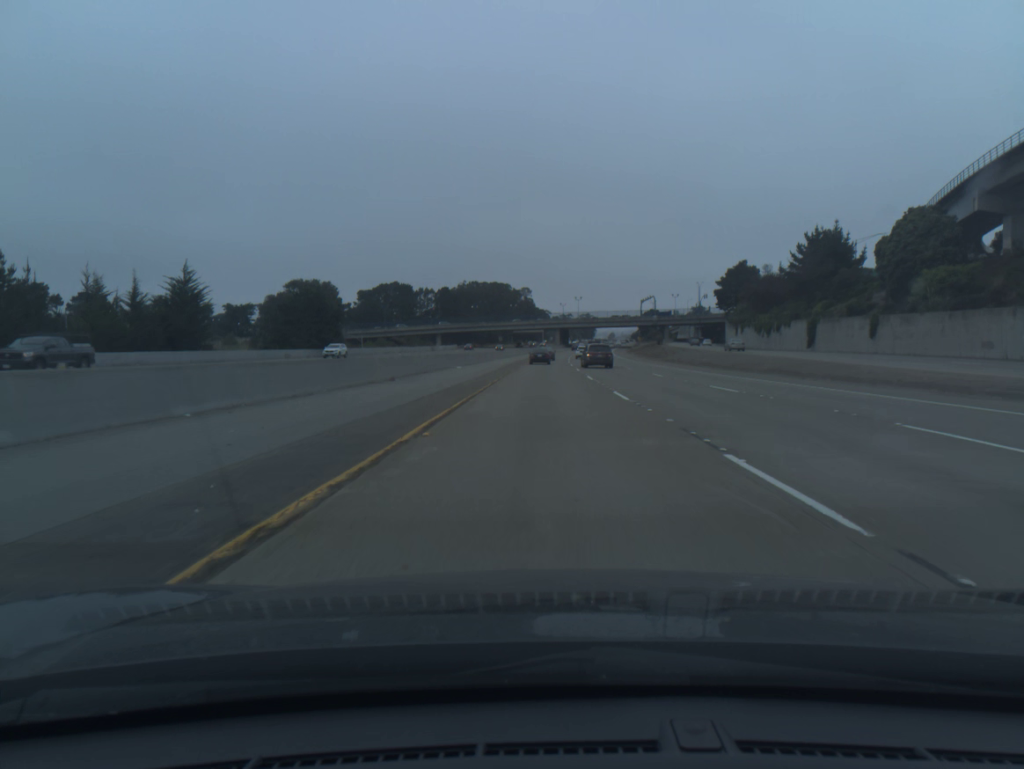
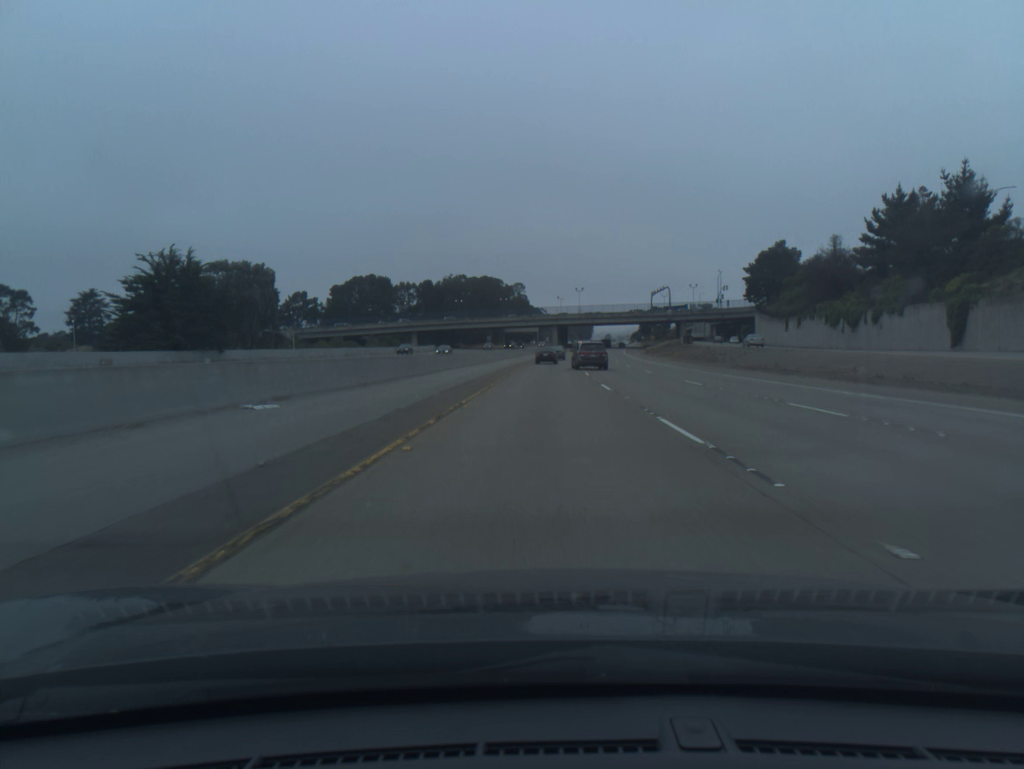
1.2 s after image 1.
(+0.1, +37.9) m; 0°
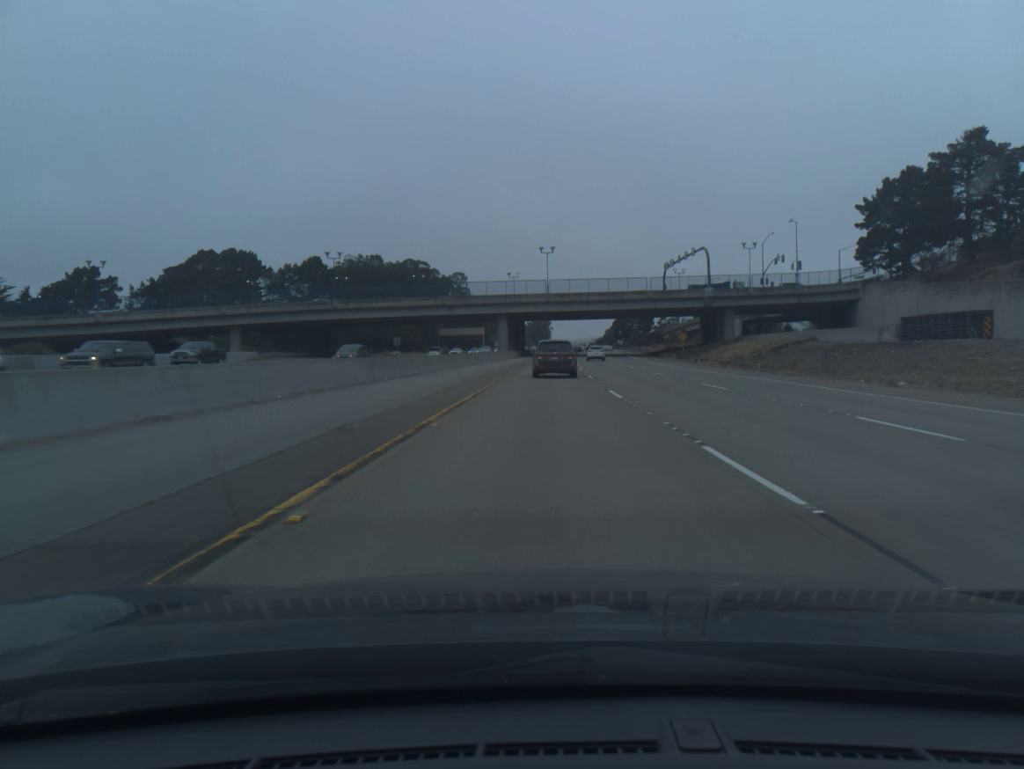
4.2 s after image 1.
(+2.2, +91.2) m; +3°
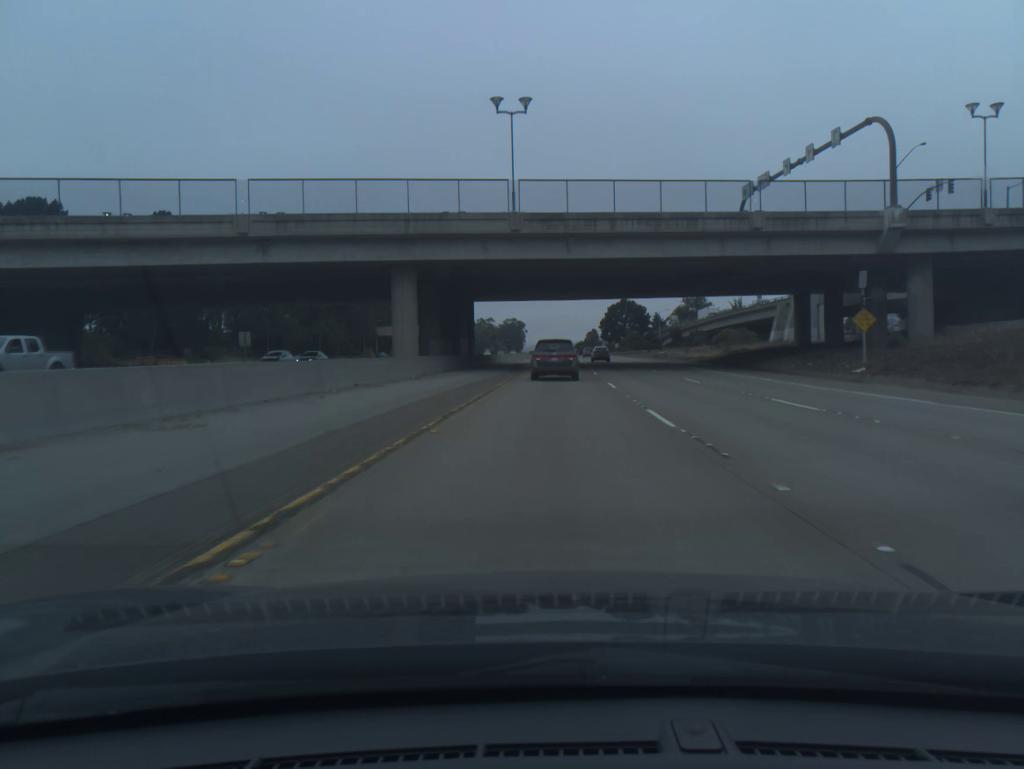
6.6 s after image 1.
(+1.0, +66.4) m; +2°
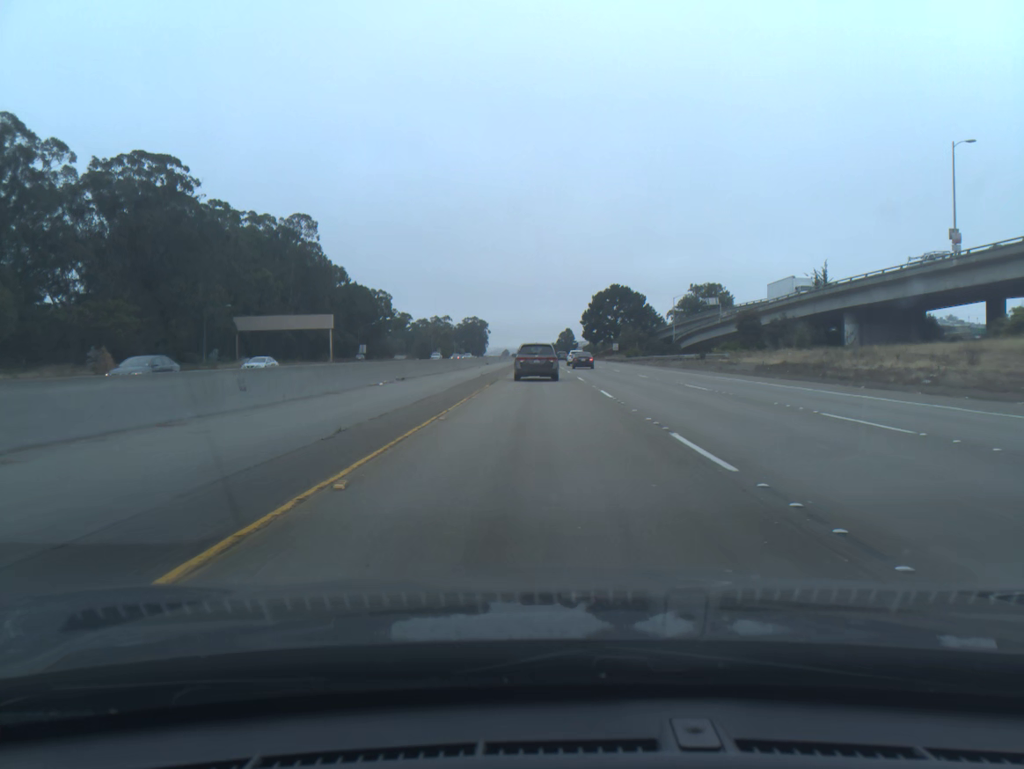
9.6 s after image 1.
(+2.2, +77.8) m; +2°
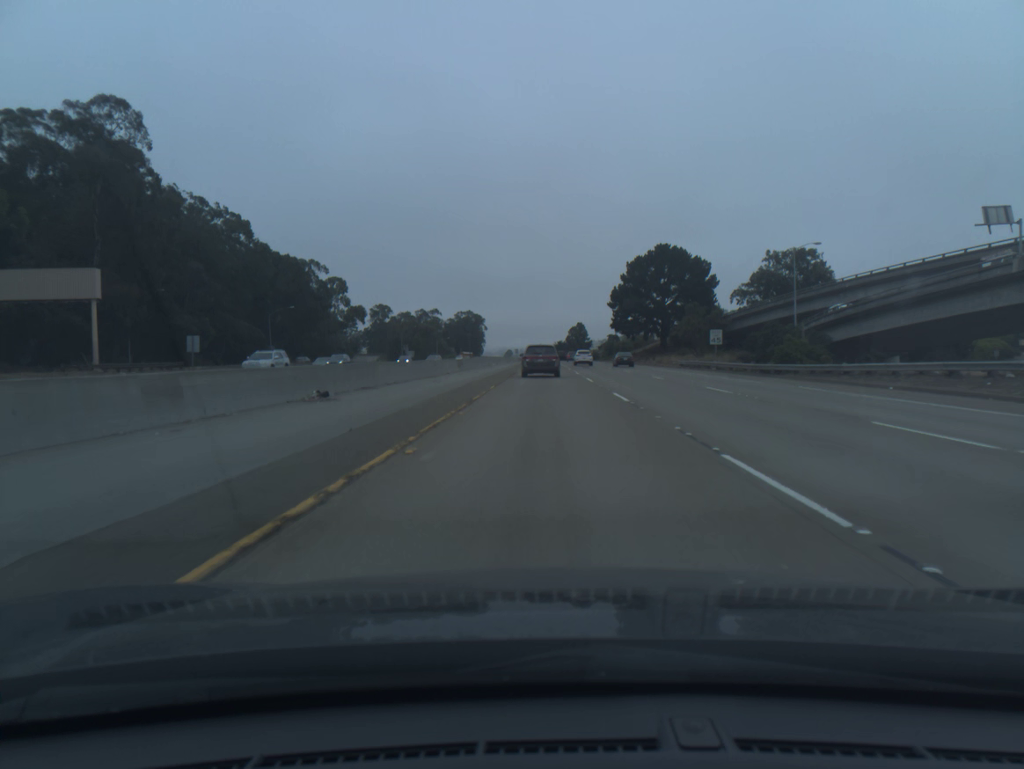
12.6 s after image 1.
(-0.4, +74.8) m; 0°
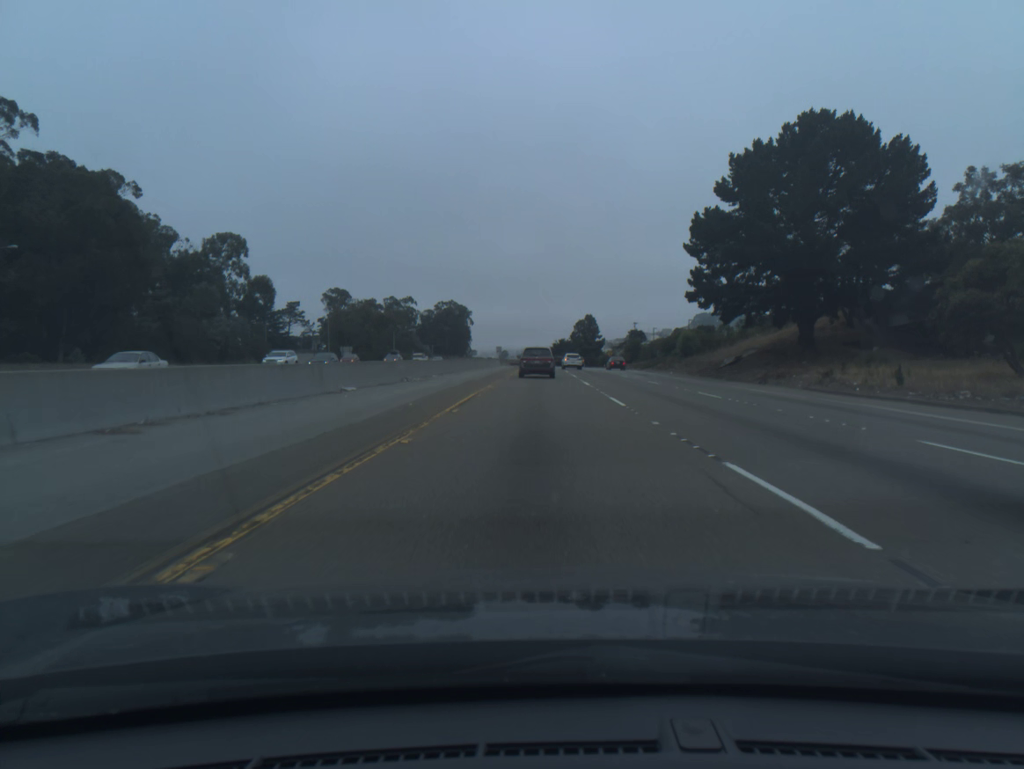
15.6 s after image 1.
(+0.3, +73.8) m; 0°
